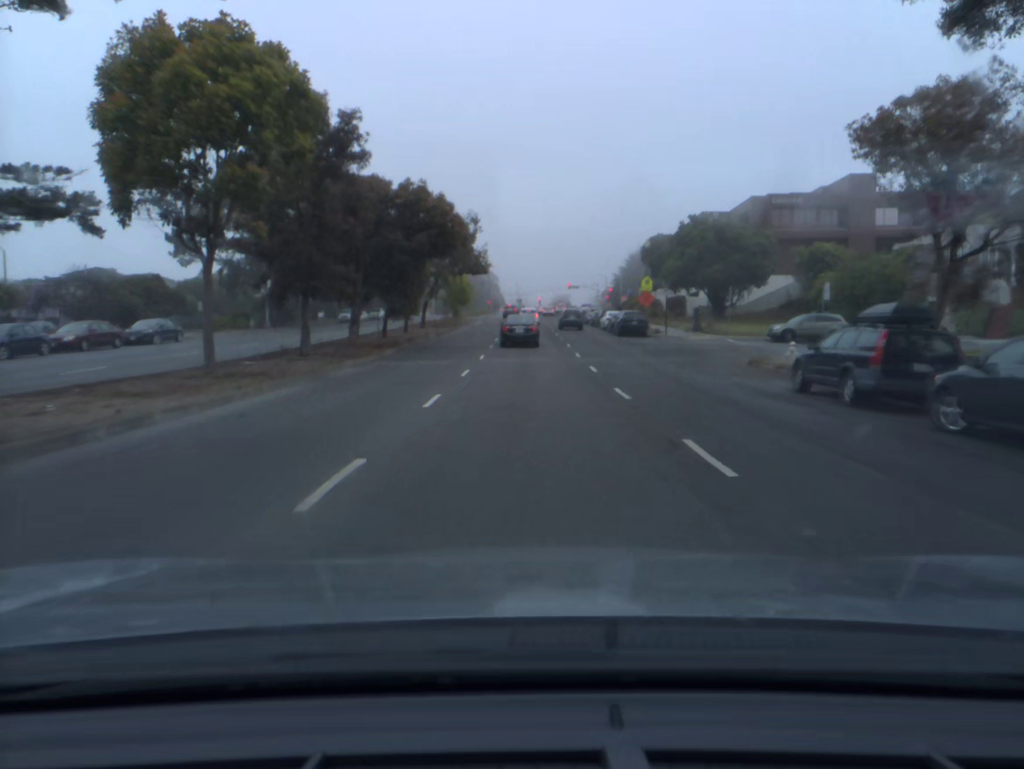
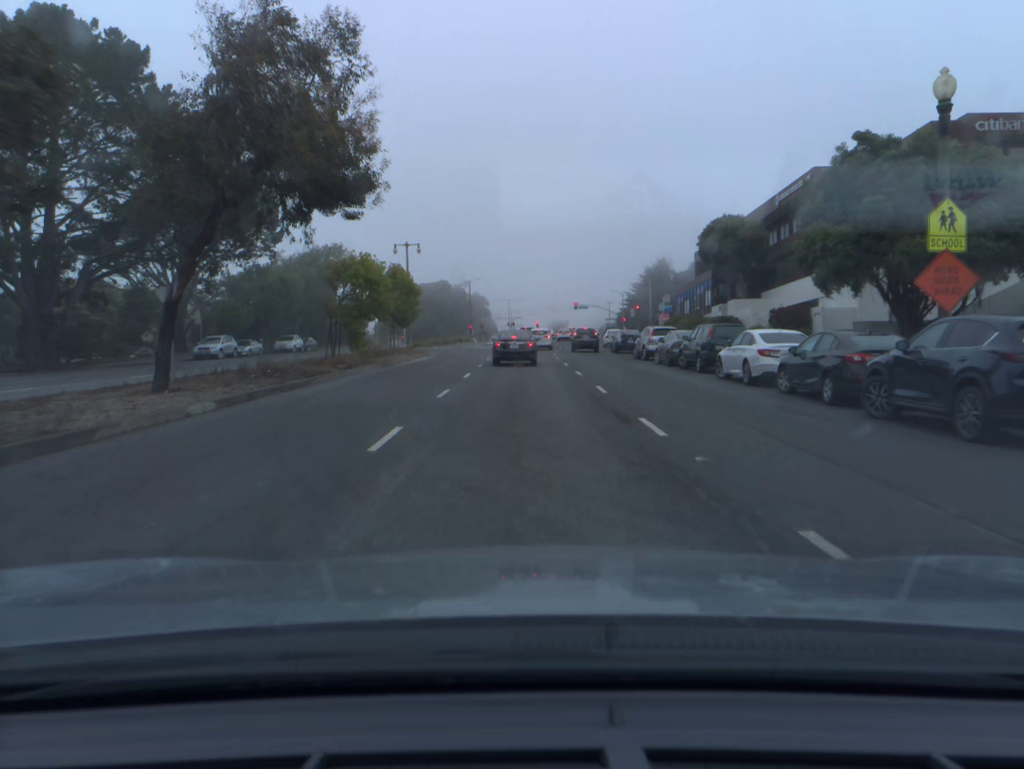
(+0.2, +40.0) m; 0°
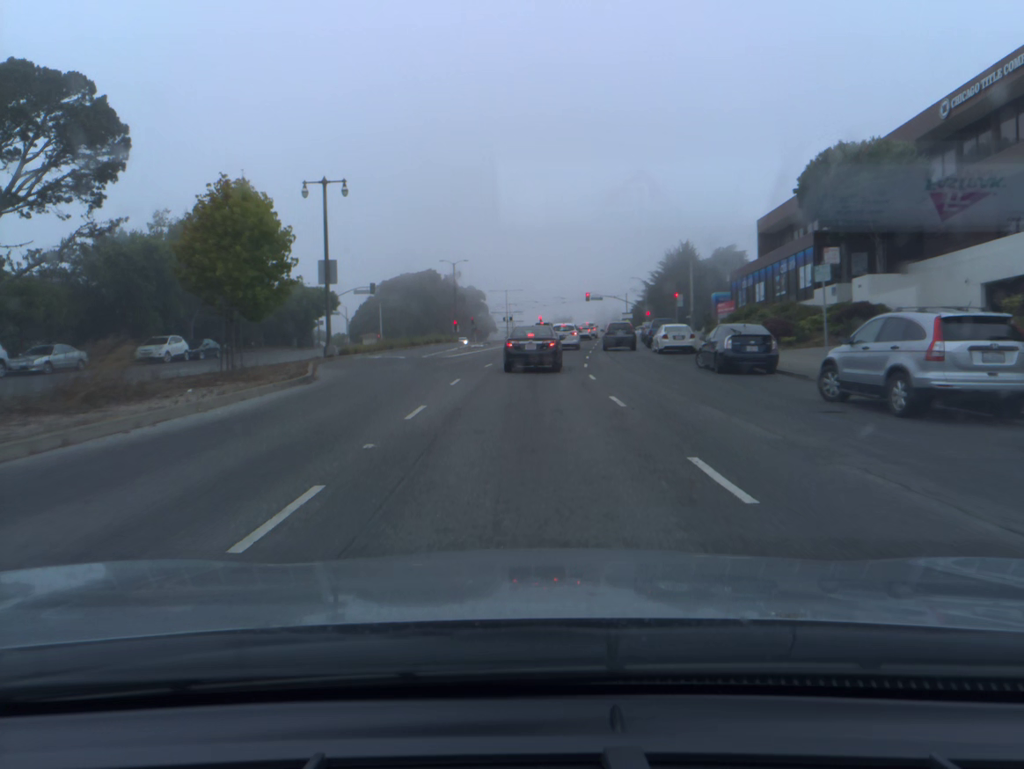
(0.0, +26.0) m; 0°
